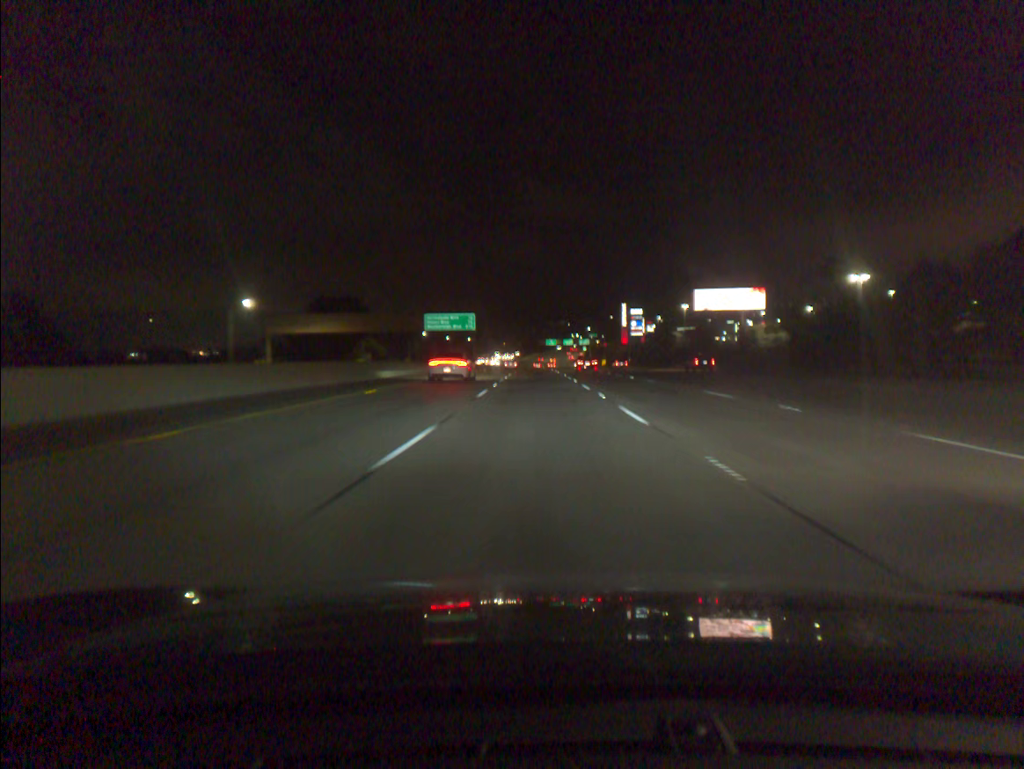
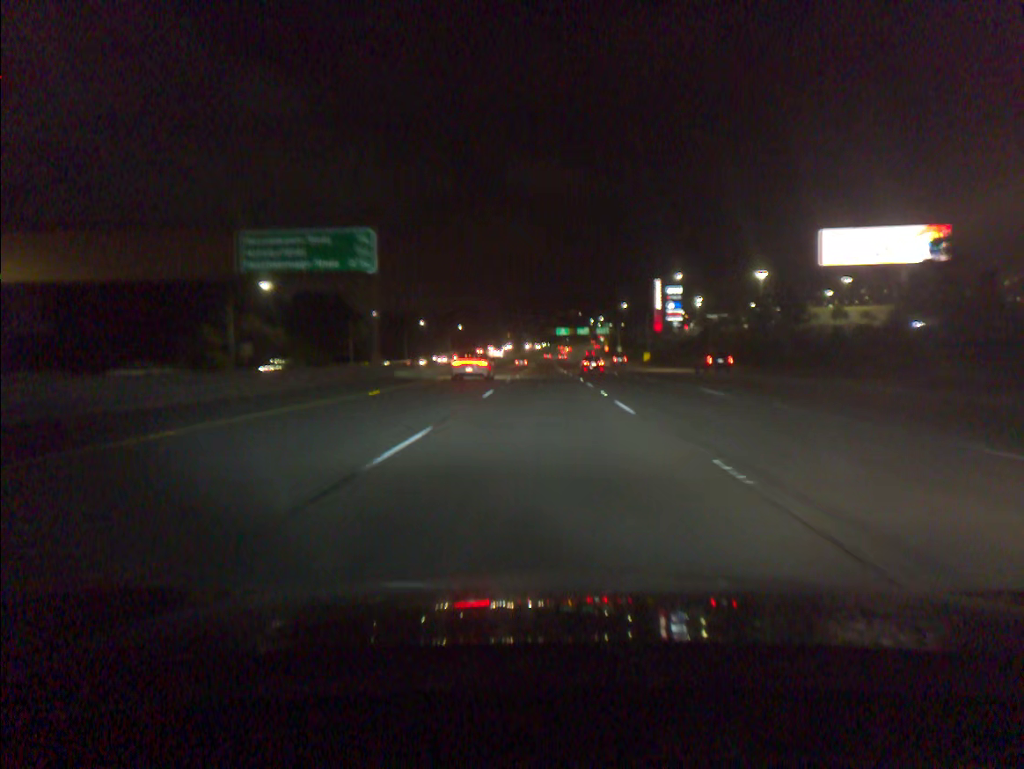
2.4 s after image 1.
(-0.4, +73.1) m; -1°
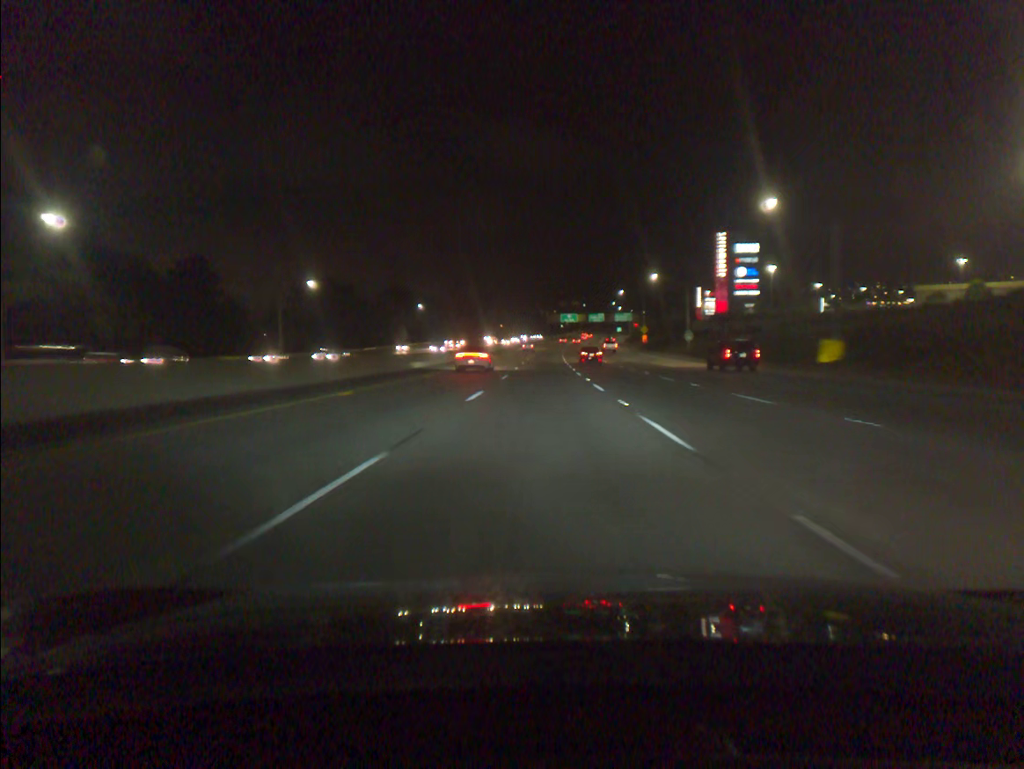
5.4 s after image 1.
(+0.4, +91.6) m; 0°
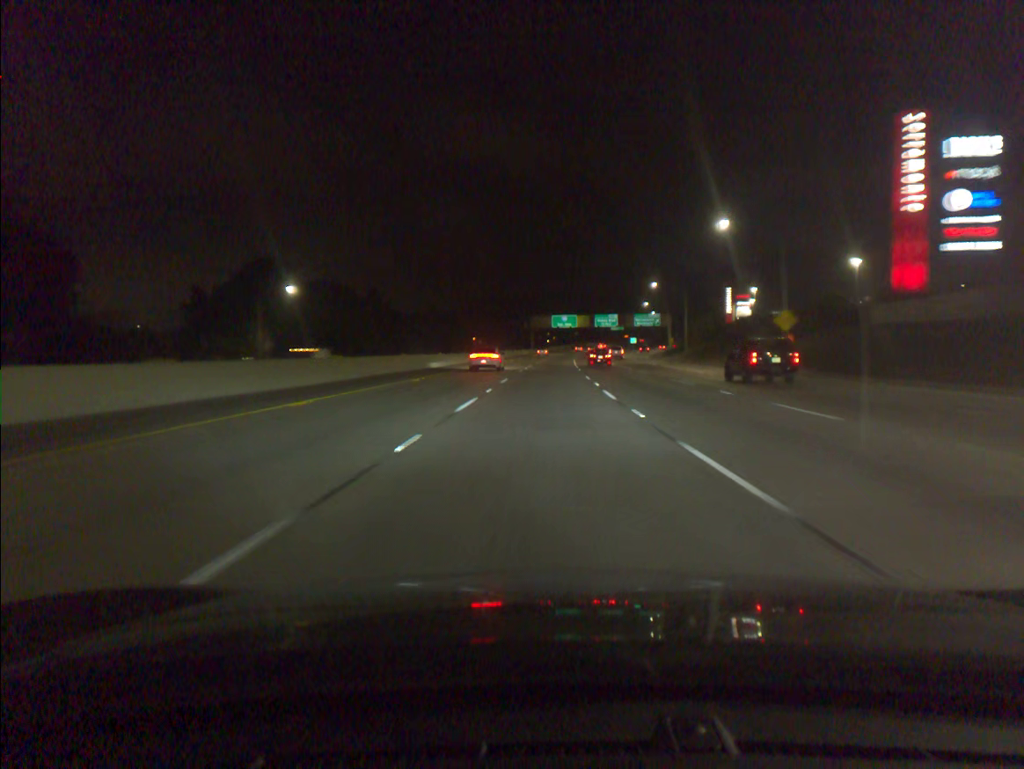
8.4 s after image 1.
(+0.7, +91.4) m; +1°
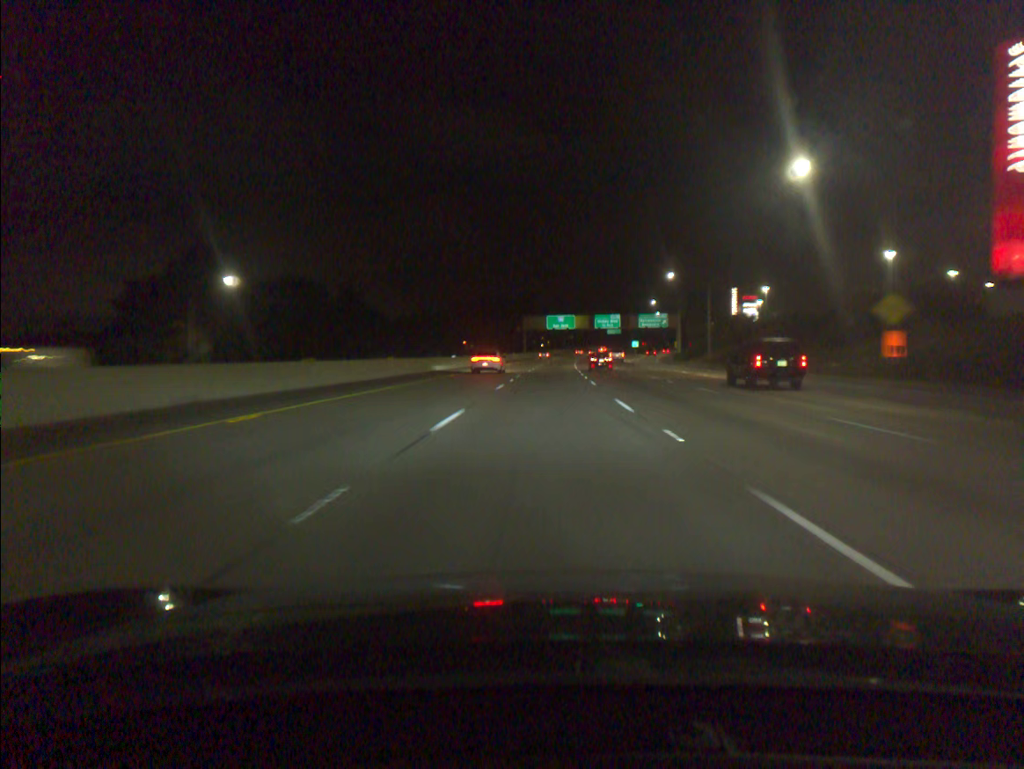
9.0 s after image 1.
(+0.1, +18.2) m; 0°
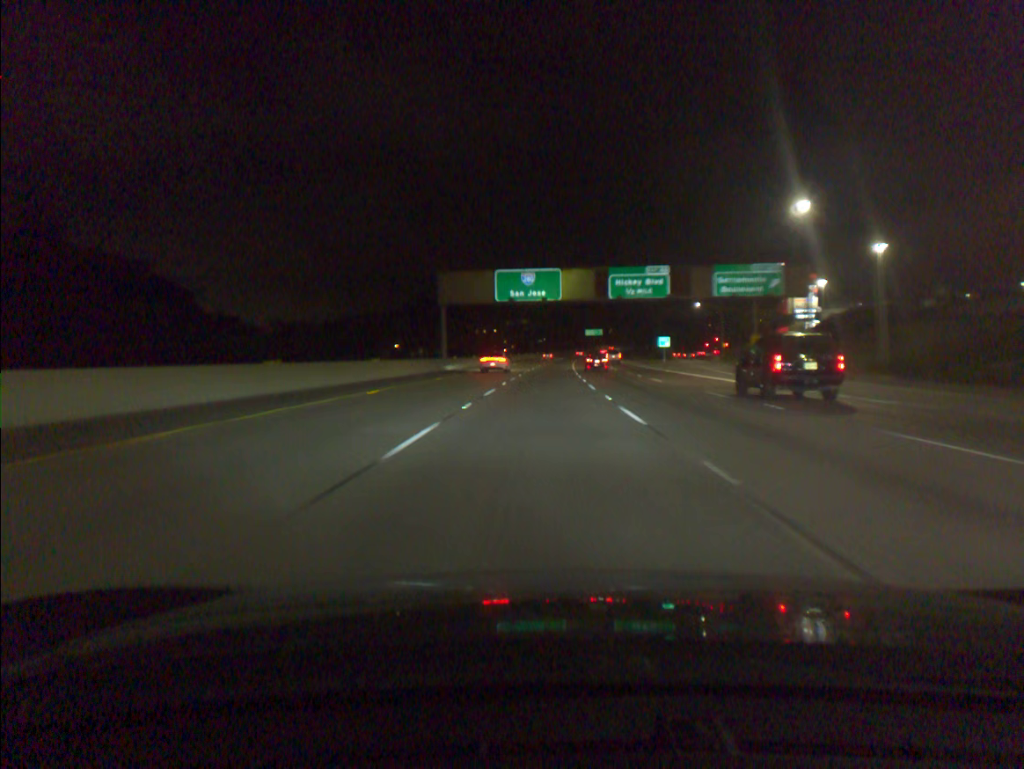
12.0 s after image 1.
(+2.3, +90.8) m; +3°
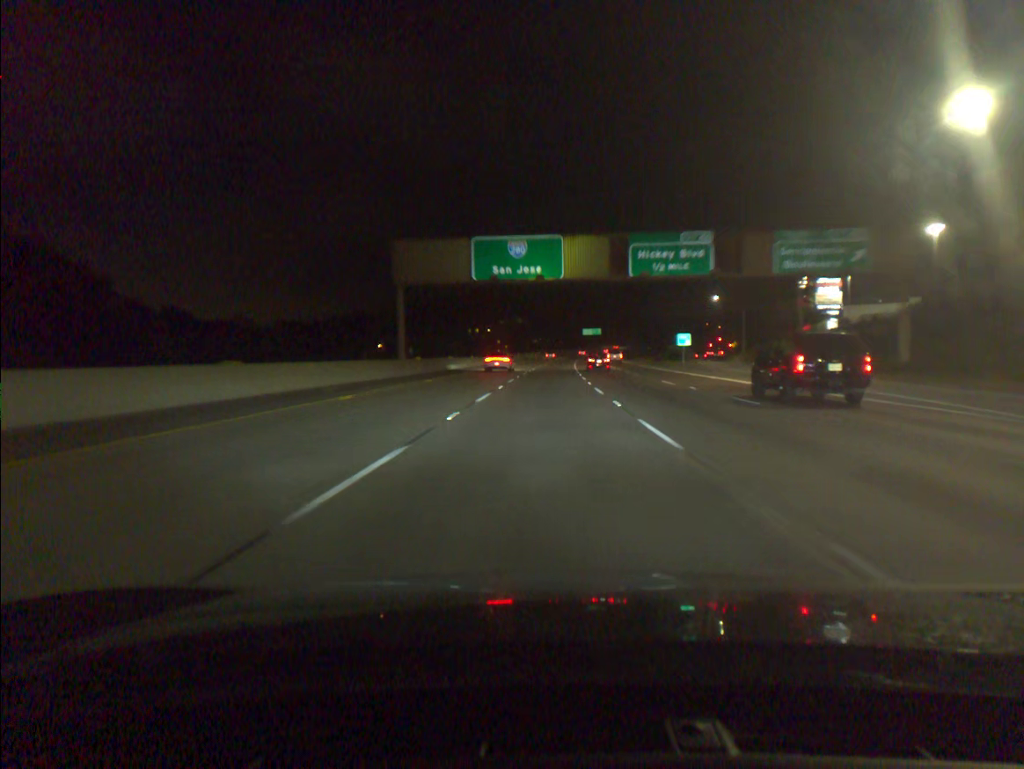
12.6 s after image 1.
(+0.1, +18.1) m; 0°
